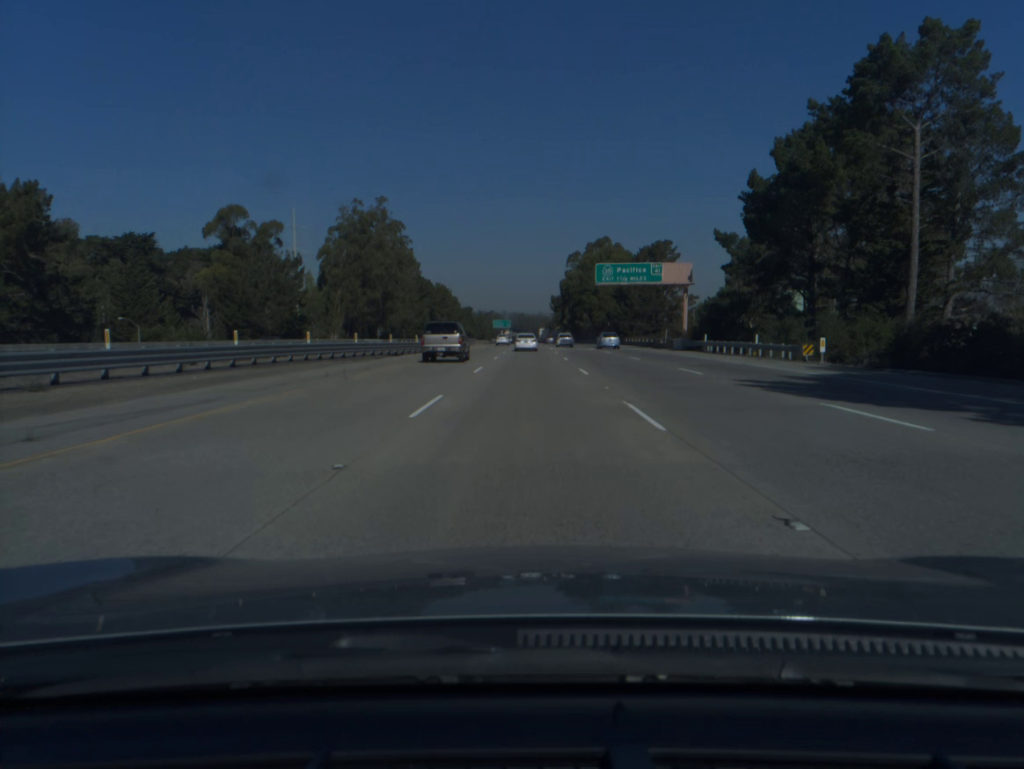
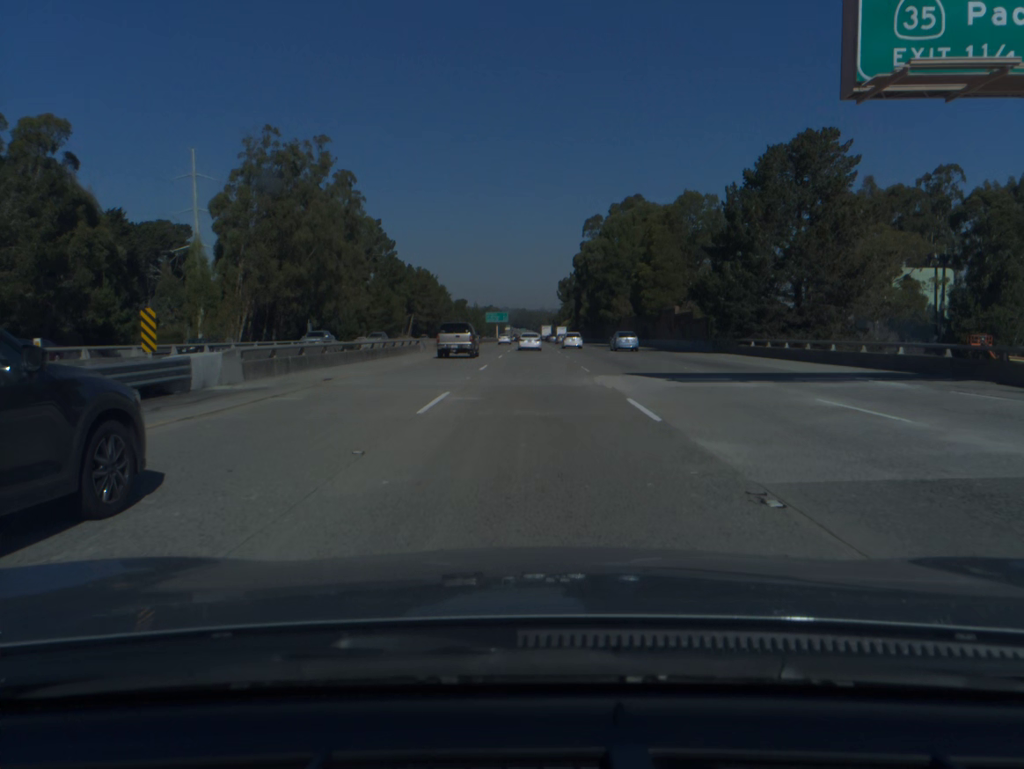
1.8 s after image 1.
(-0.1, +57.8) m; 0°
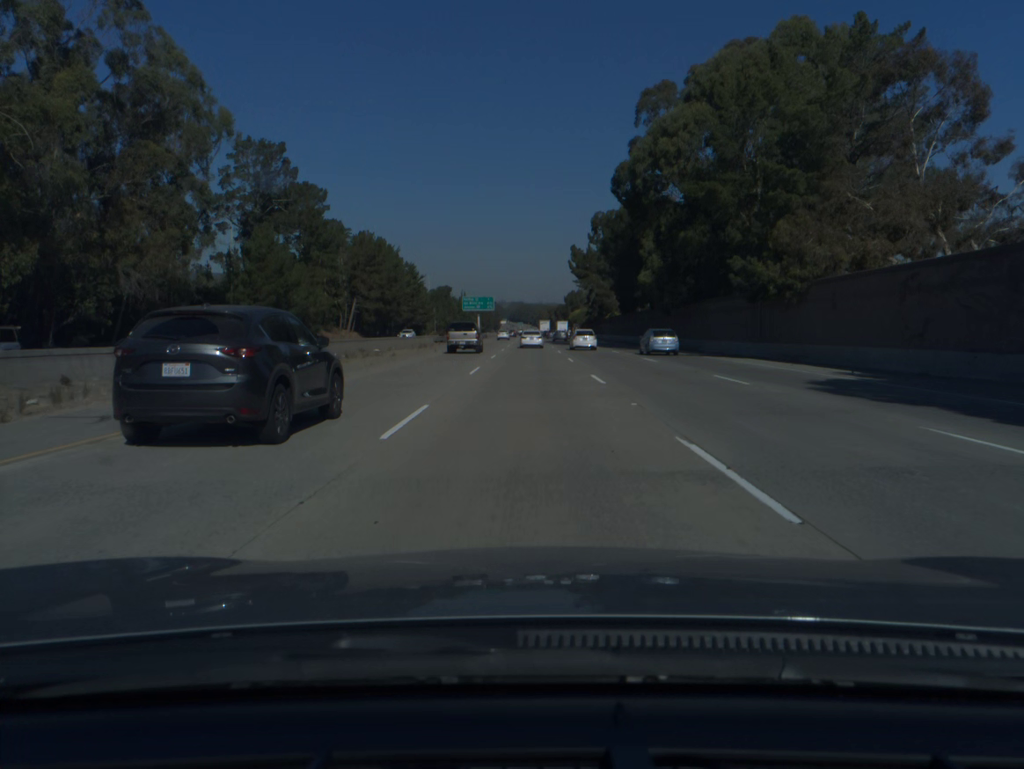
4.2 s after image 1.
(+0.2, +76.6) m; 0°
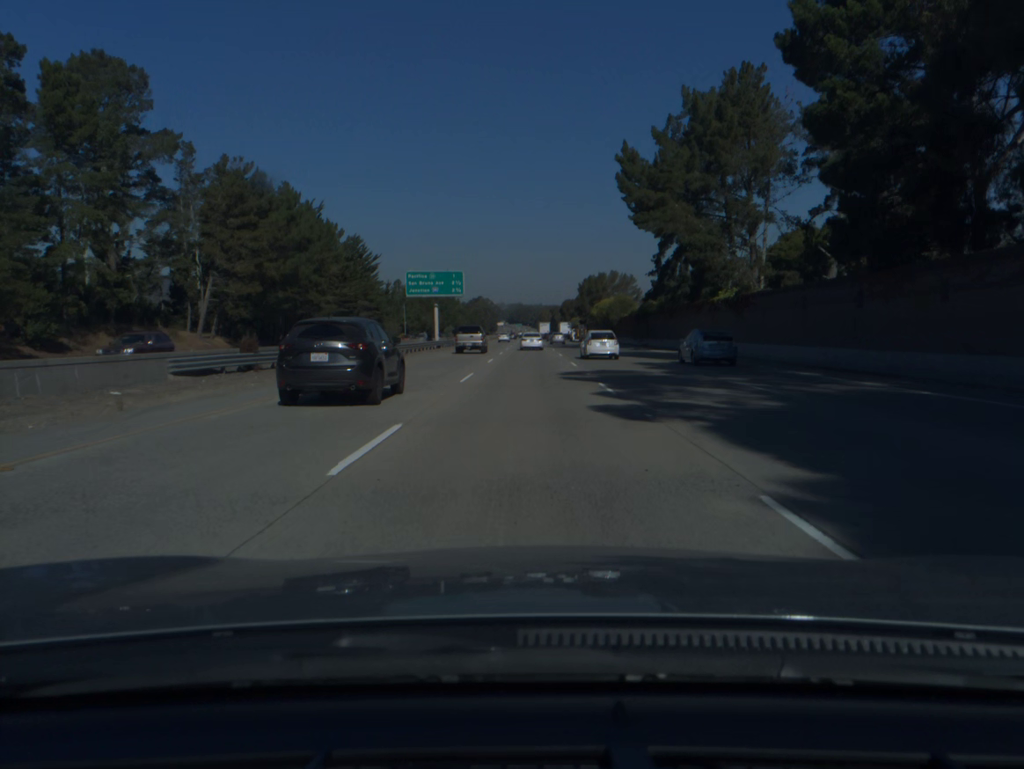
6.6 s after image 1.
(-0.1, +75.9) m; 0°
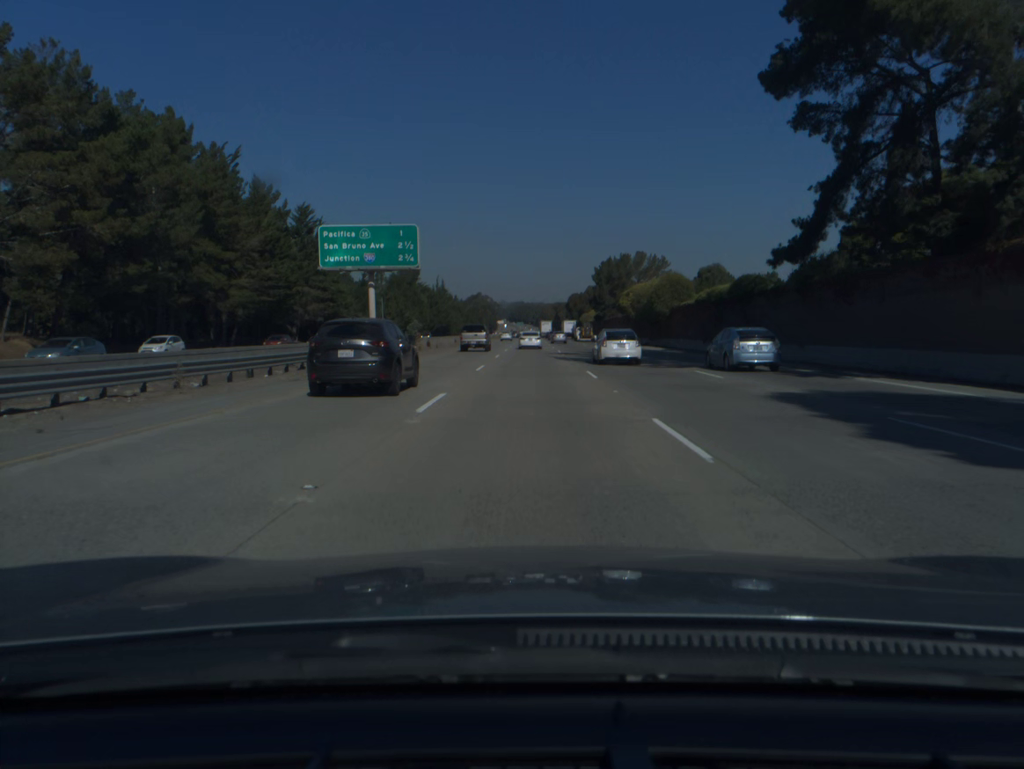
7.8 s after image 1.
(0.0, +38.1) m; 0°
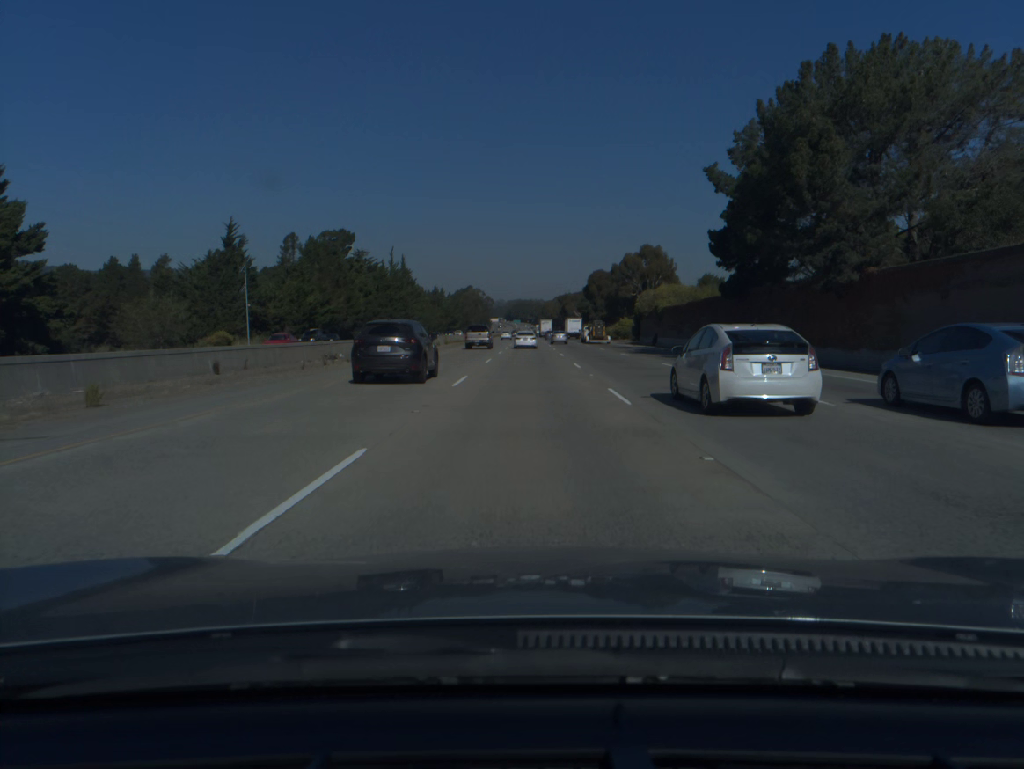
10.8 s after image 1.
(+0.1, +95.8) m; 0°
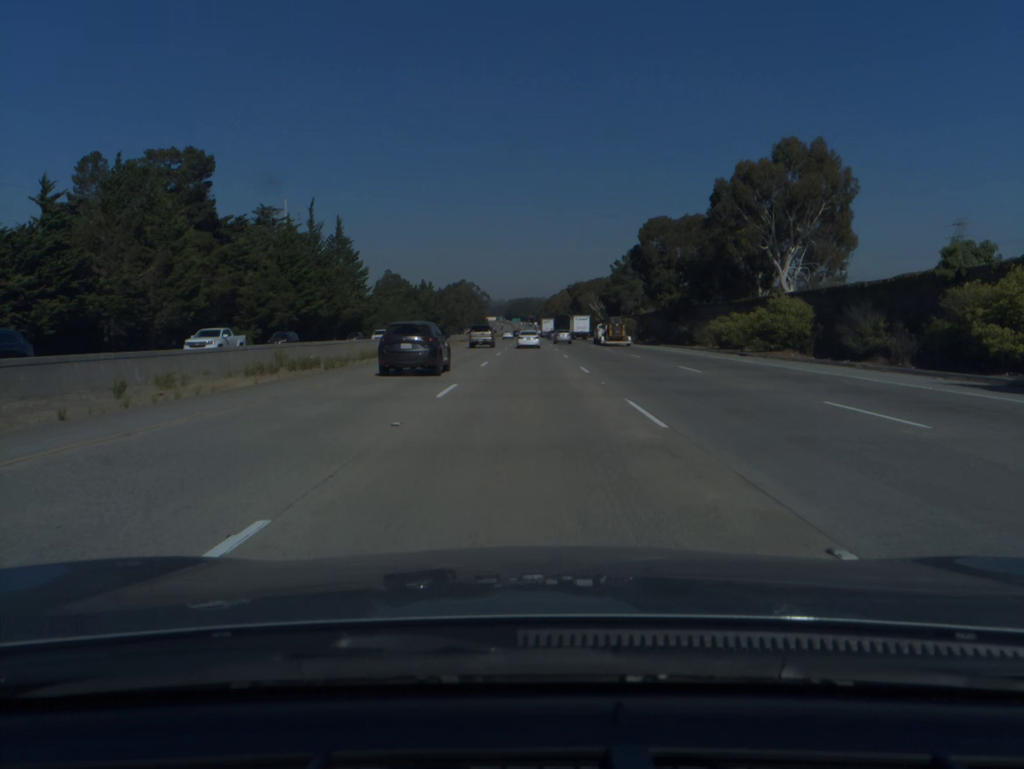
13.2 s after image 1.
(-0.1, +76.9) m; 0°
